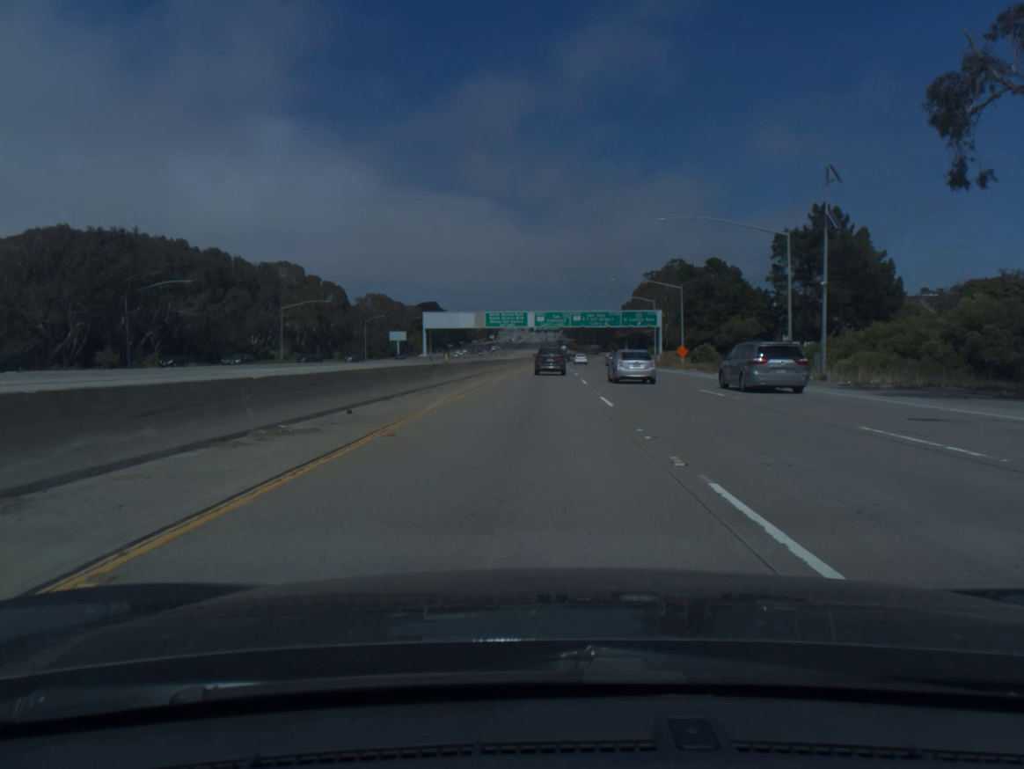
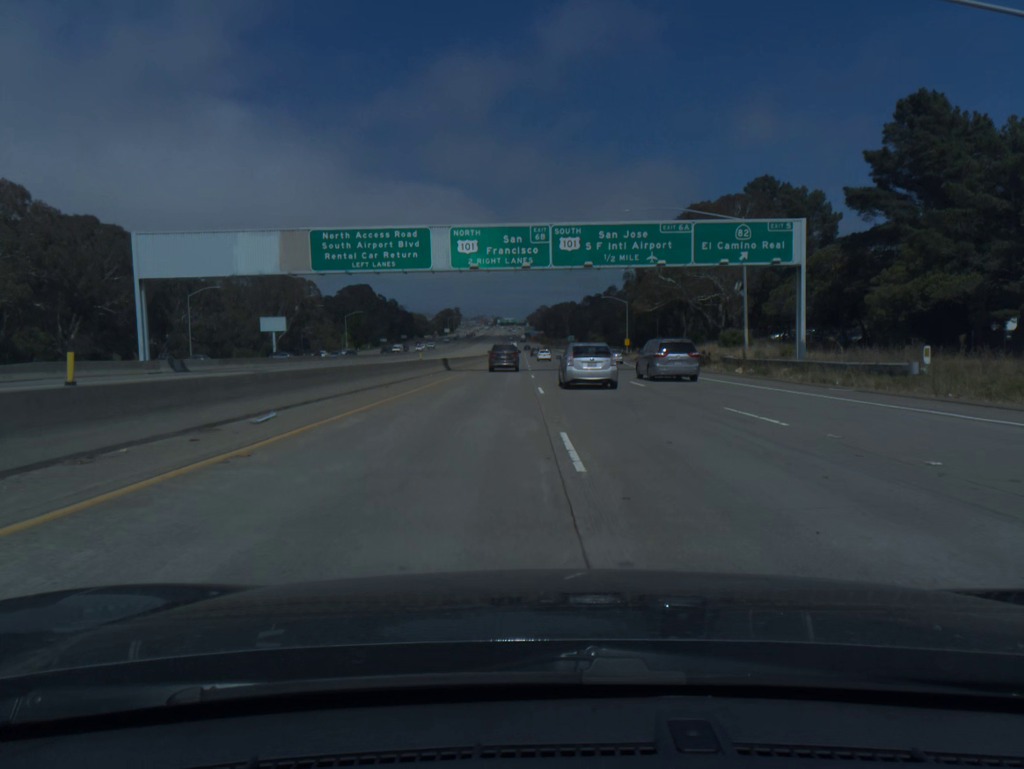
(+2.5, +86.2) m; +3°
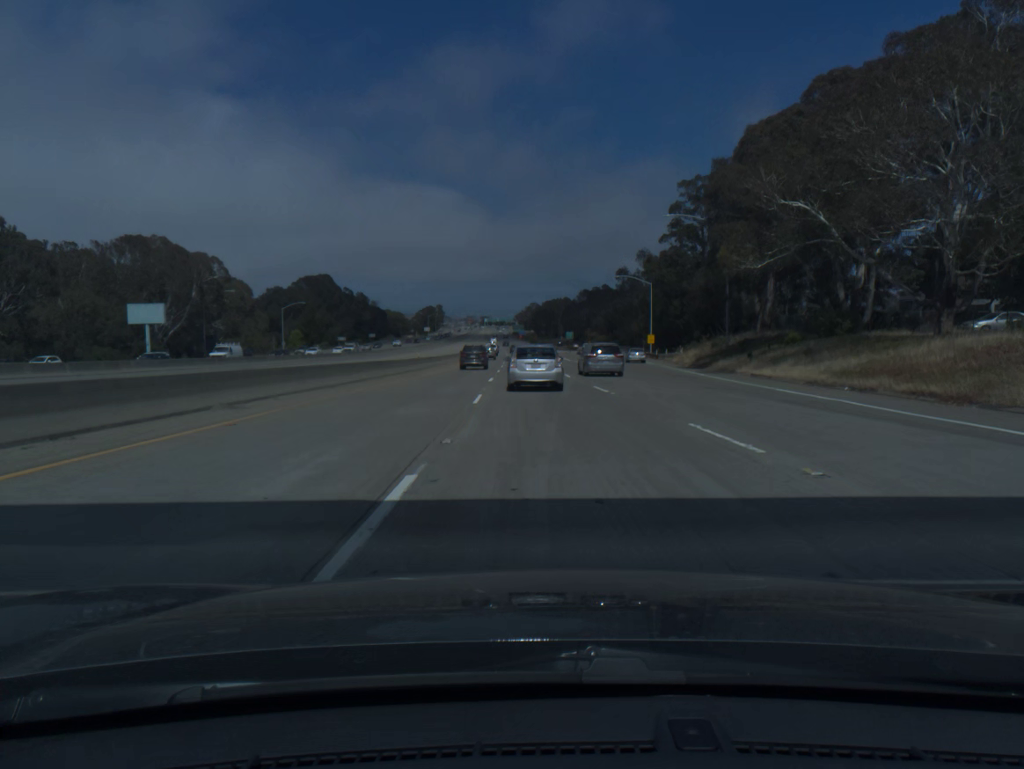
(+0.3, +48.1) m; +1°
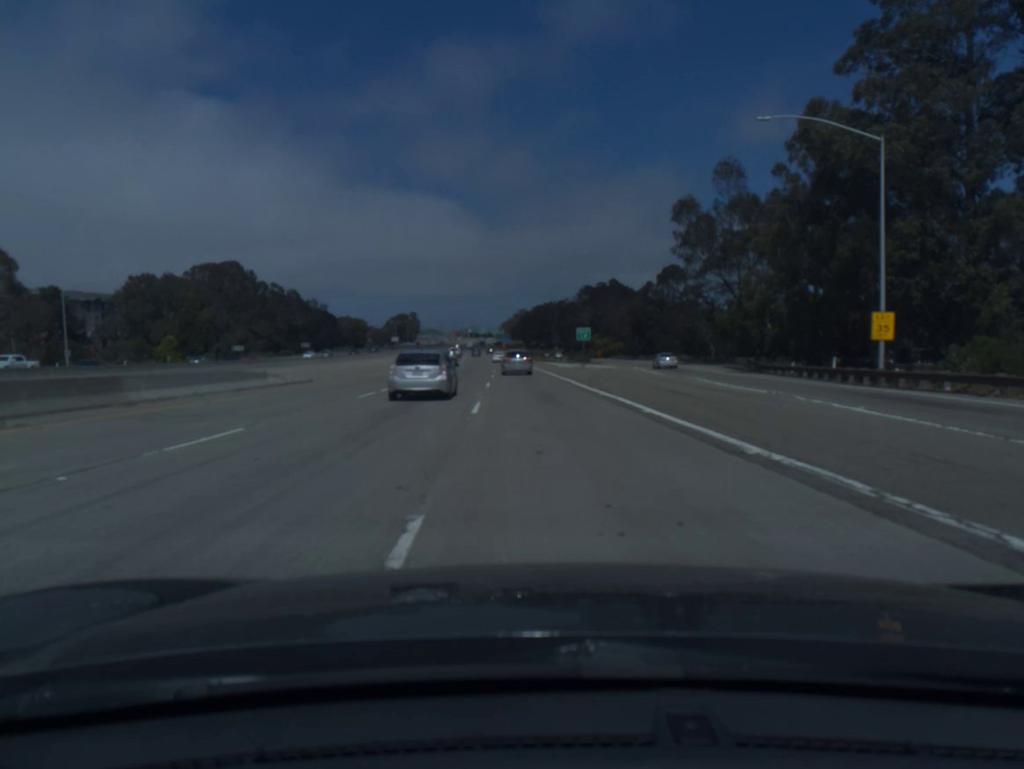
(+0.5, +82.0) m; +1°
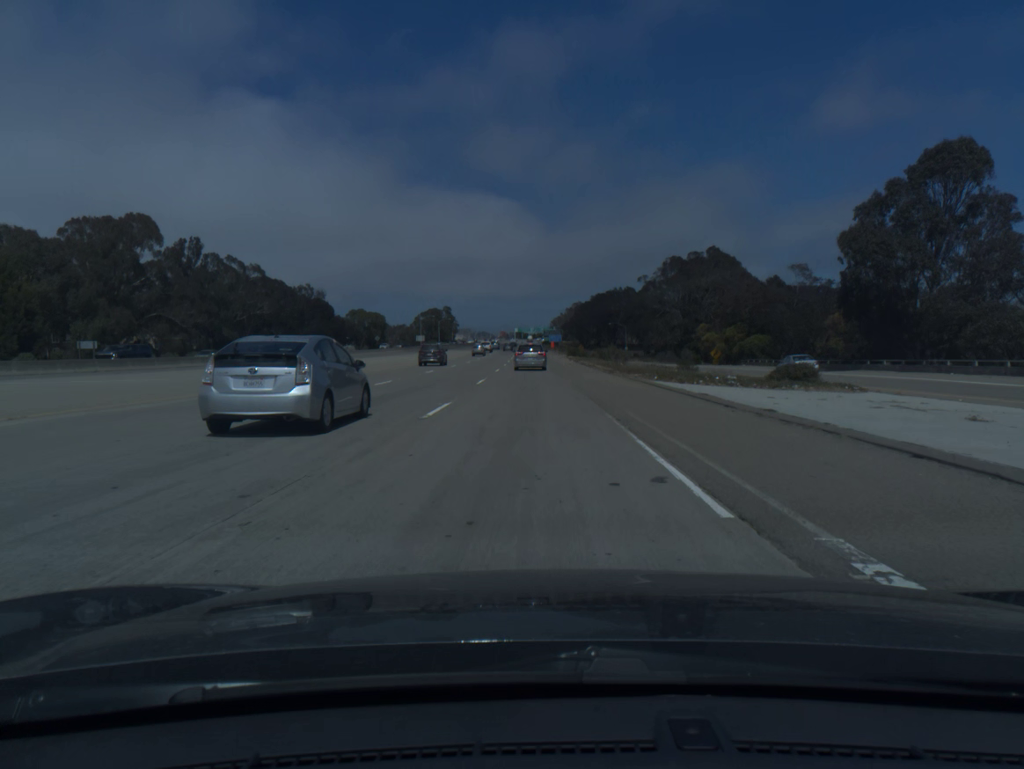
(-2.6, +75.8) m; -4°
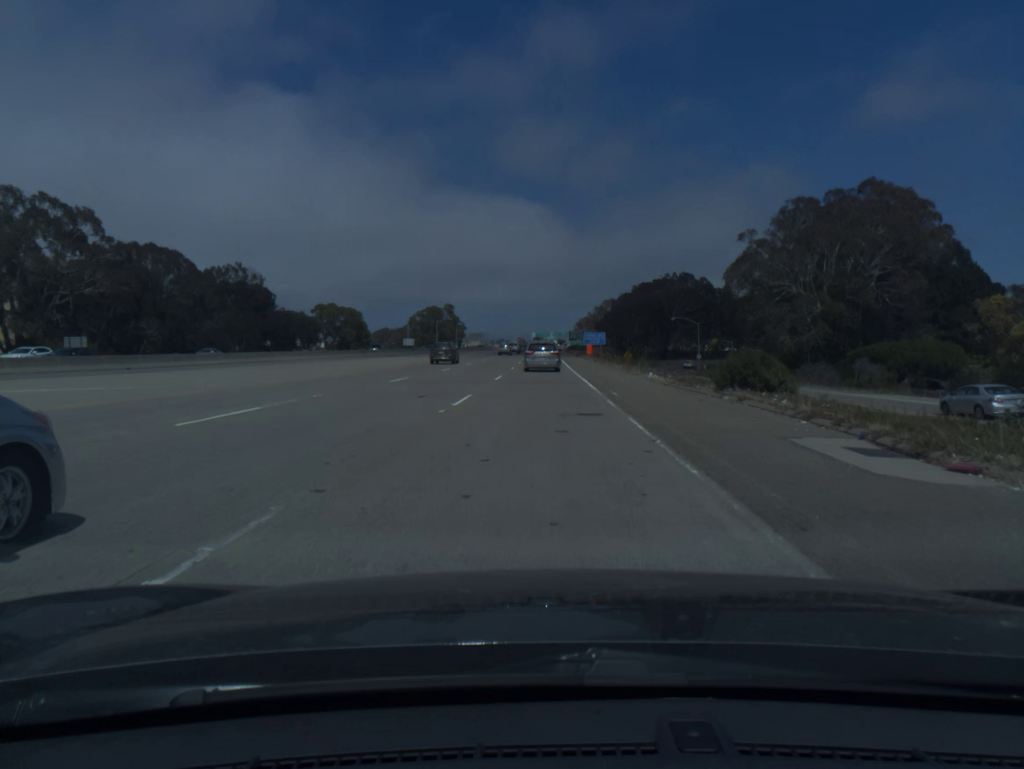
(-1.2, +76.3) m; -2°
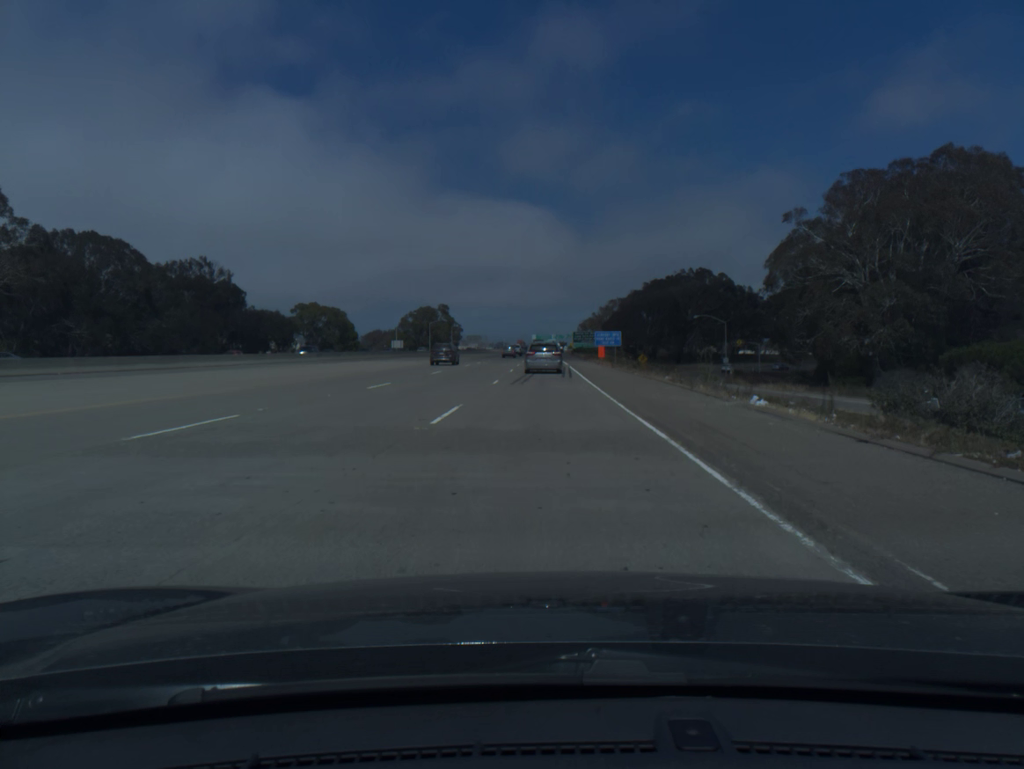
(0.0, +18.4) m; 0°
